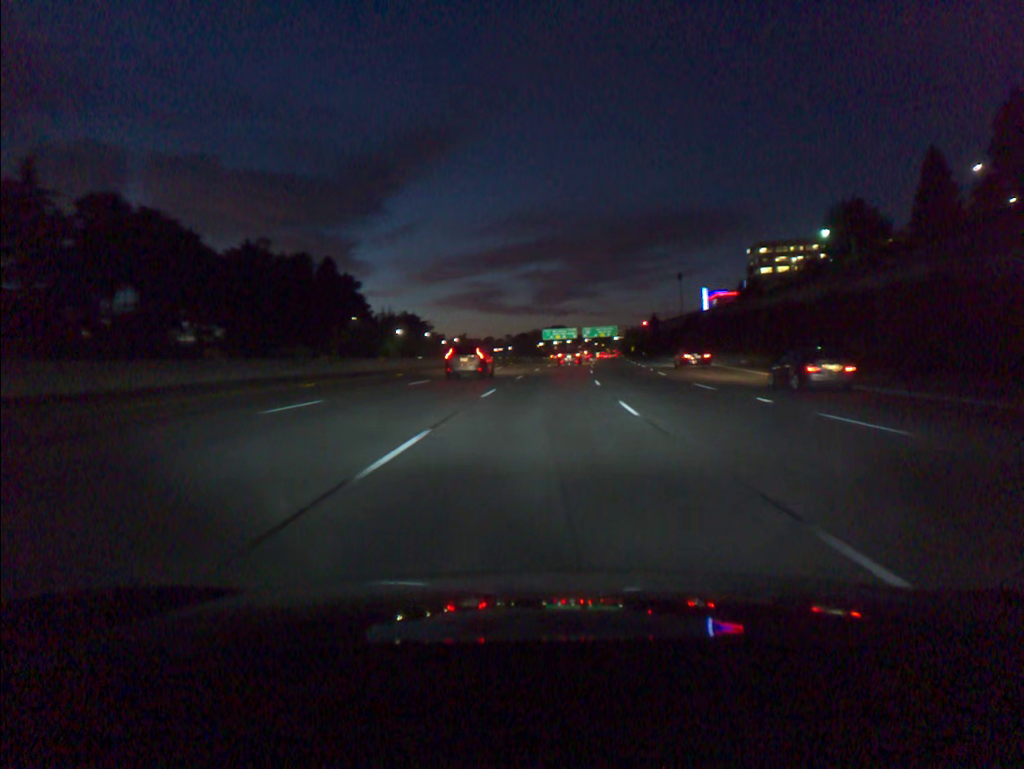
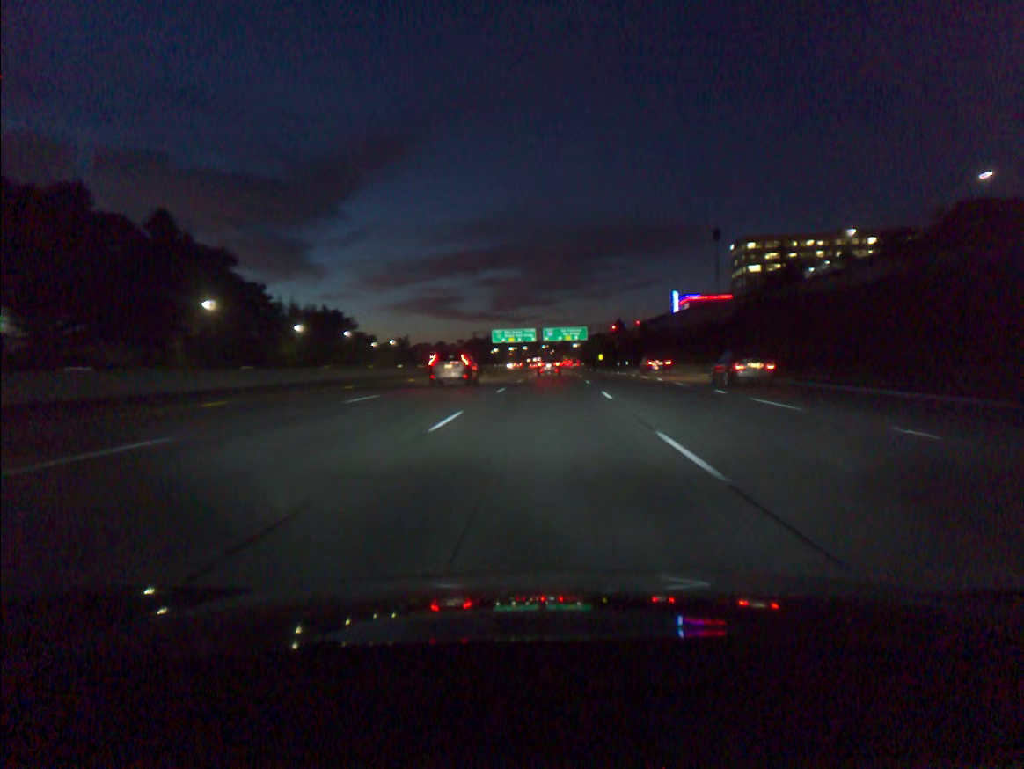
(+1.6, +51.7) m; +3°
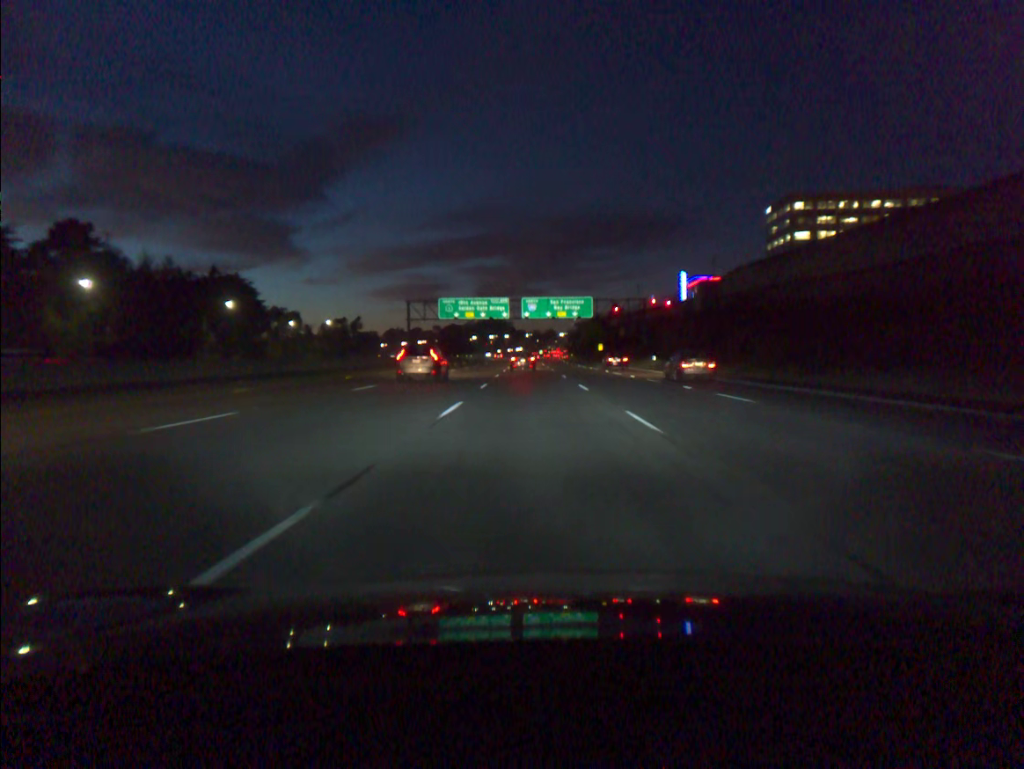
(+1.1, +68.5) m; +1°
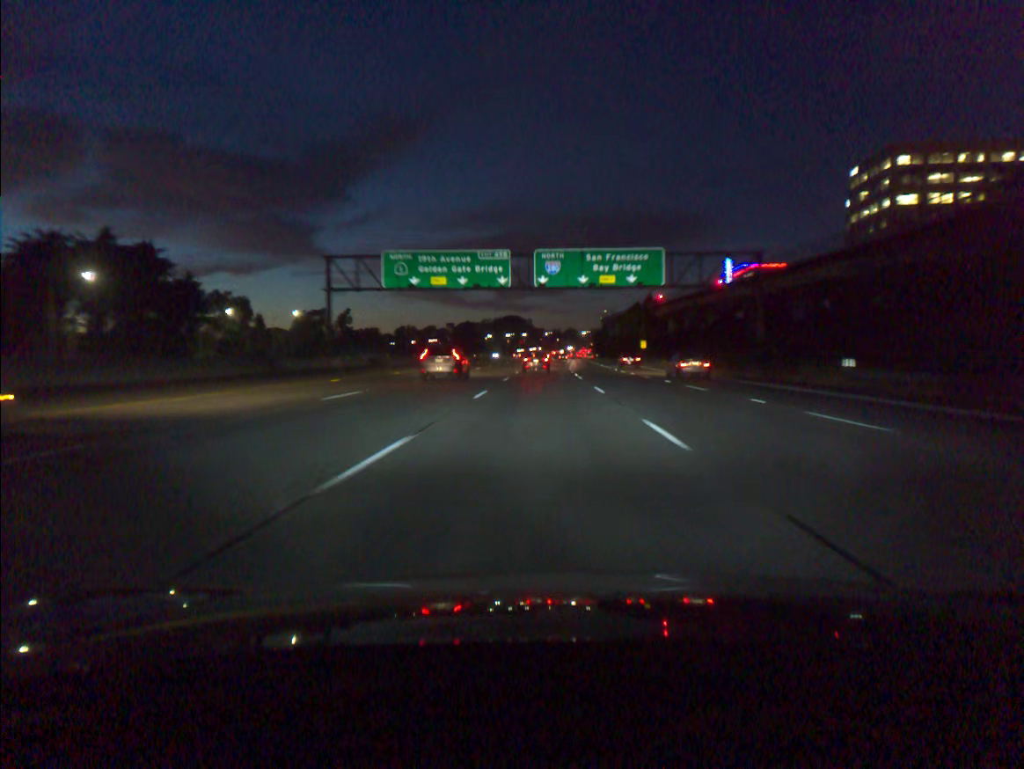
(-0.6, +49.8) m; -1°
